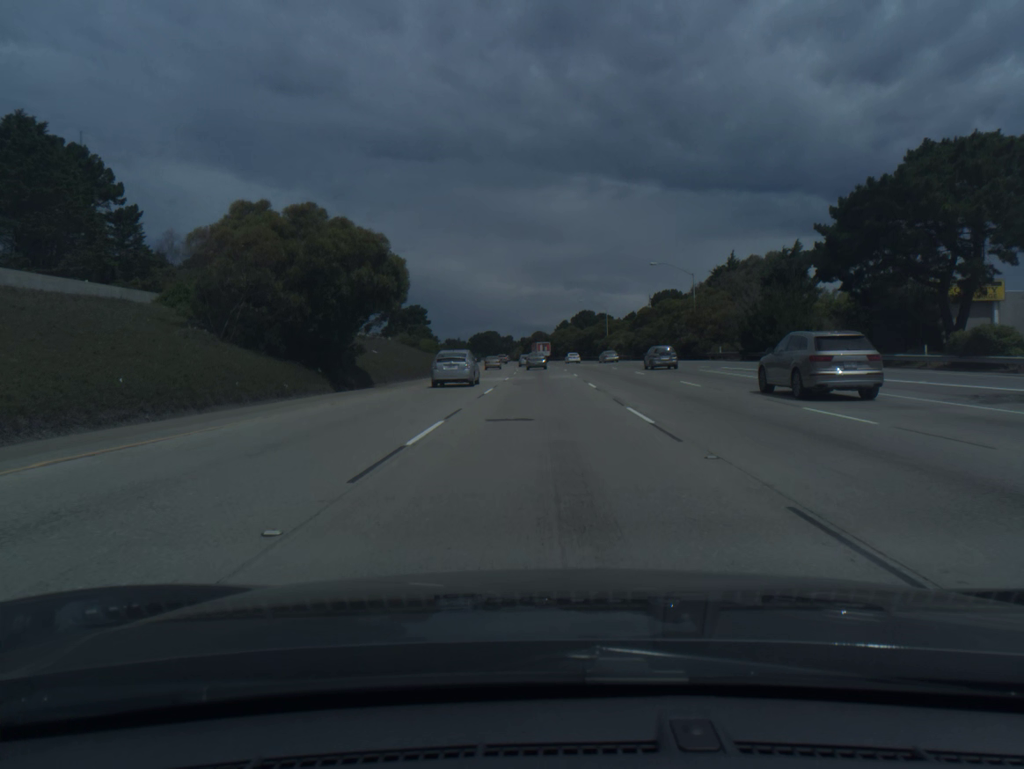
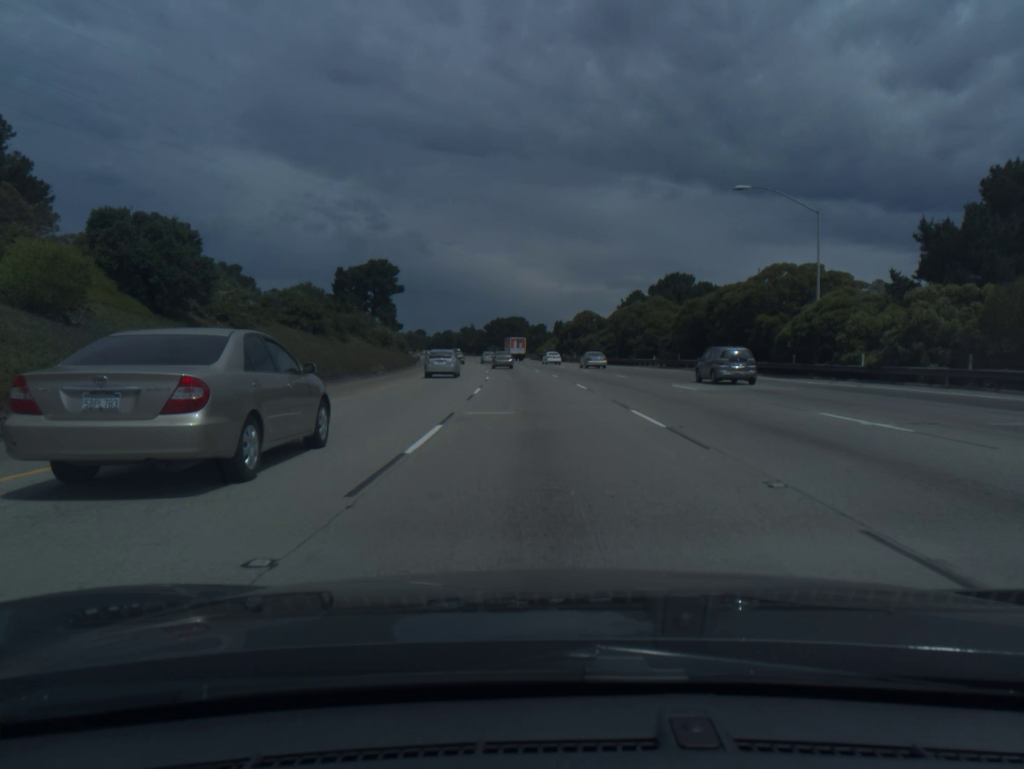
(-1.2, +88.4) m; -3°
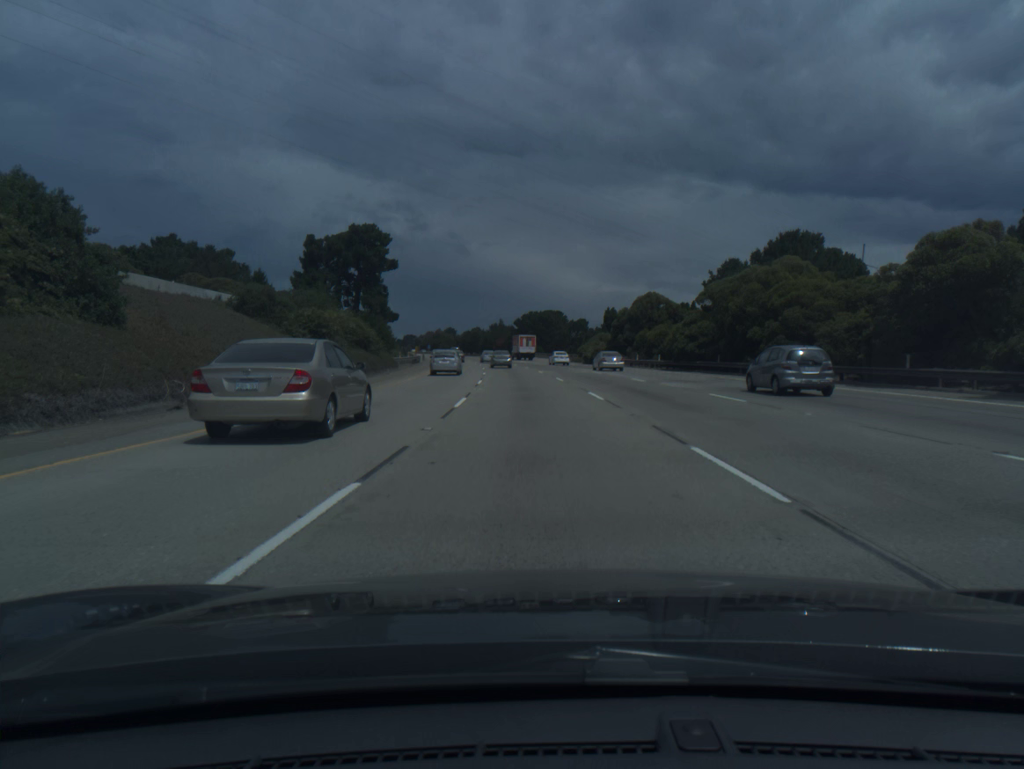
(-0.8, +35.3) m; -3°
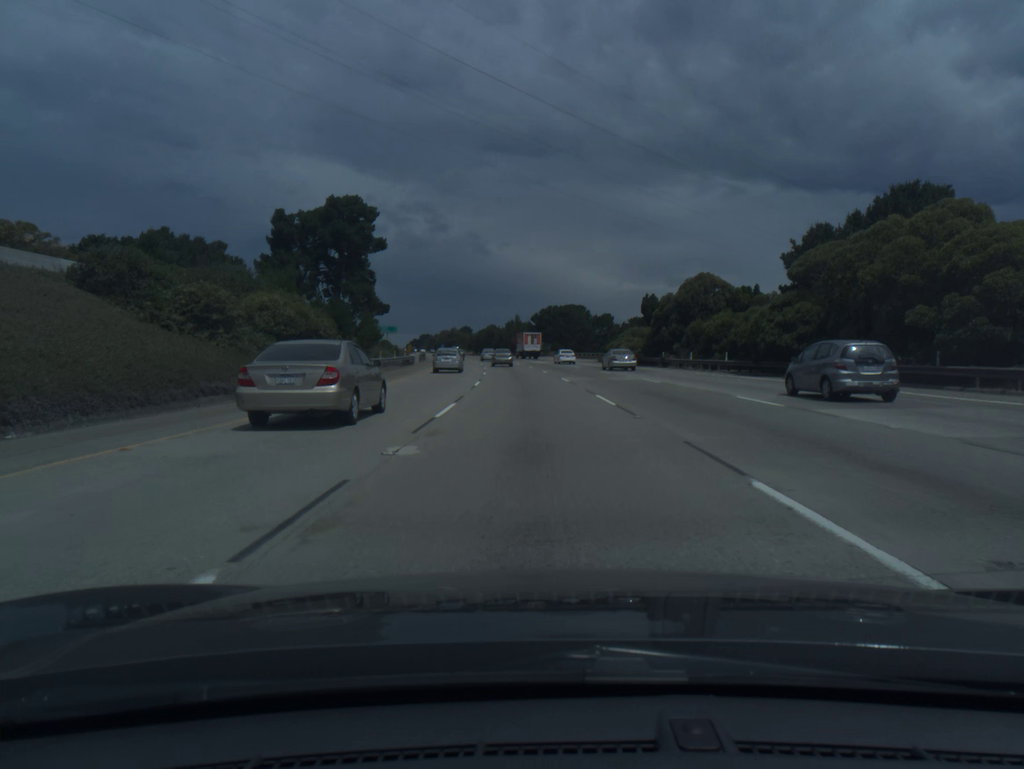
(-0.2, +17.7) m; -1°
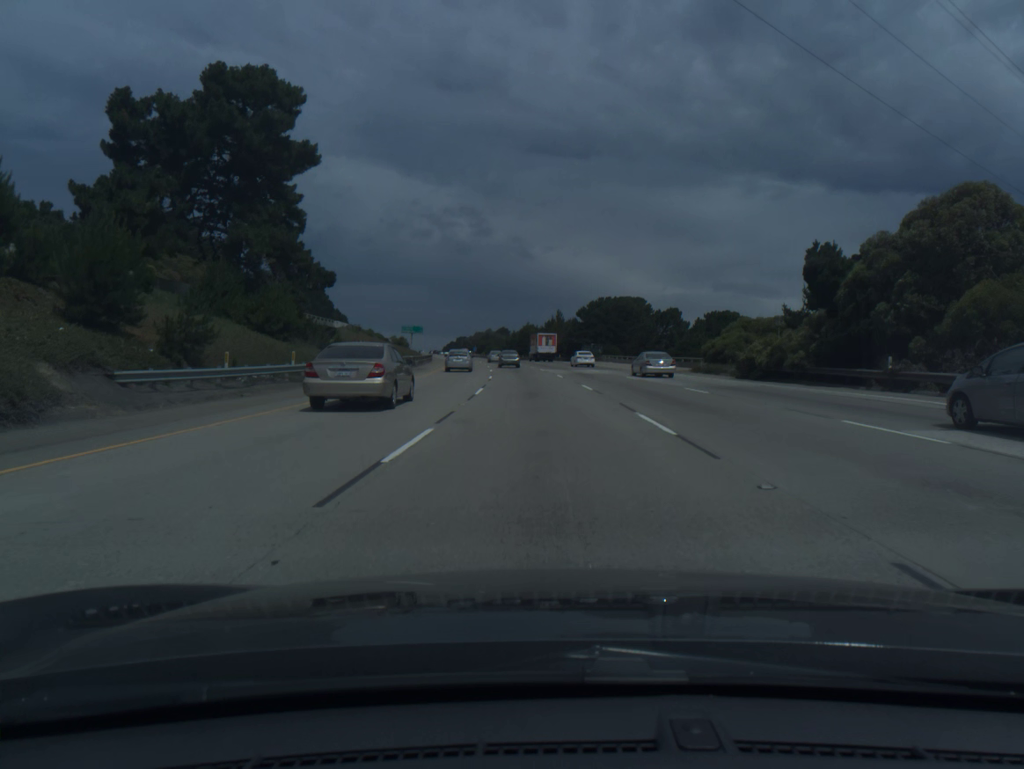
(-0.9, +35.4) m; -3°
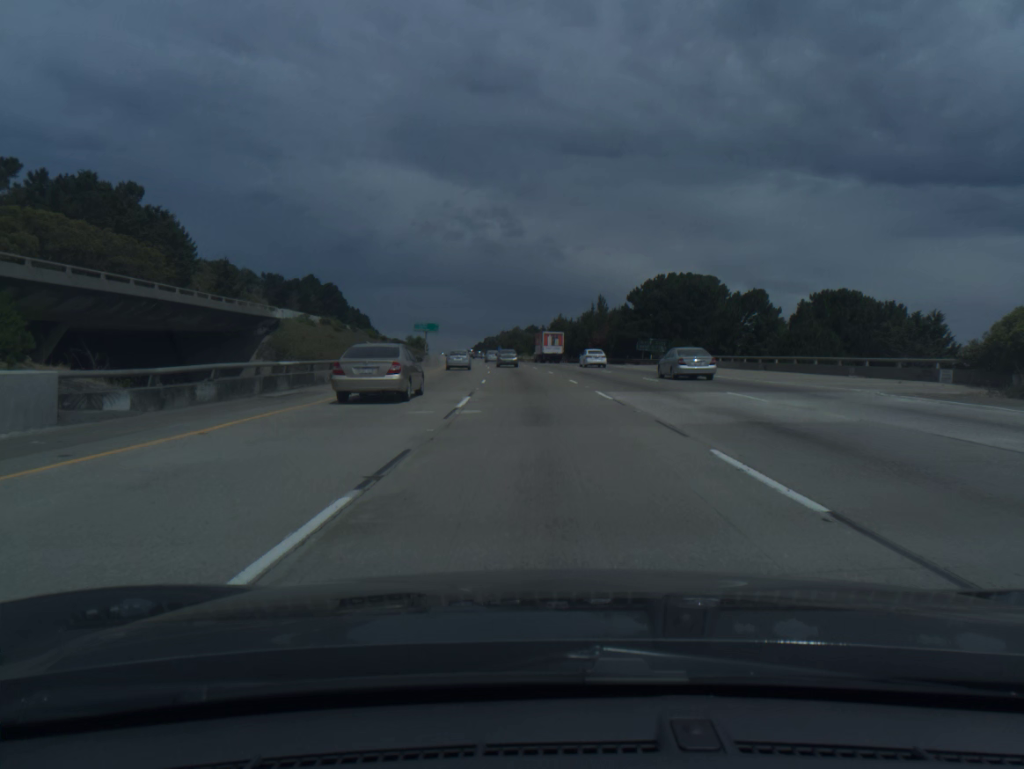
(-0.7, +35.4) m; -2°
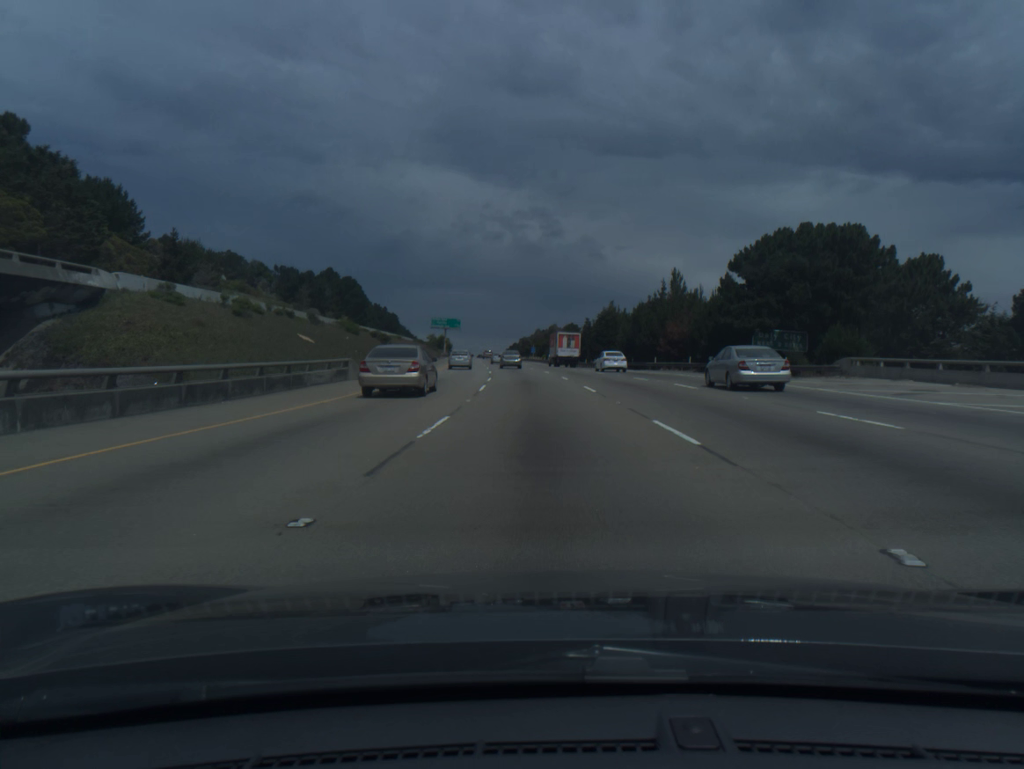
(-0.8, +35.3) m; -3°
